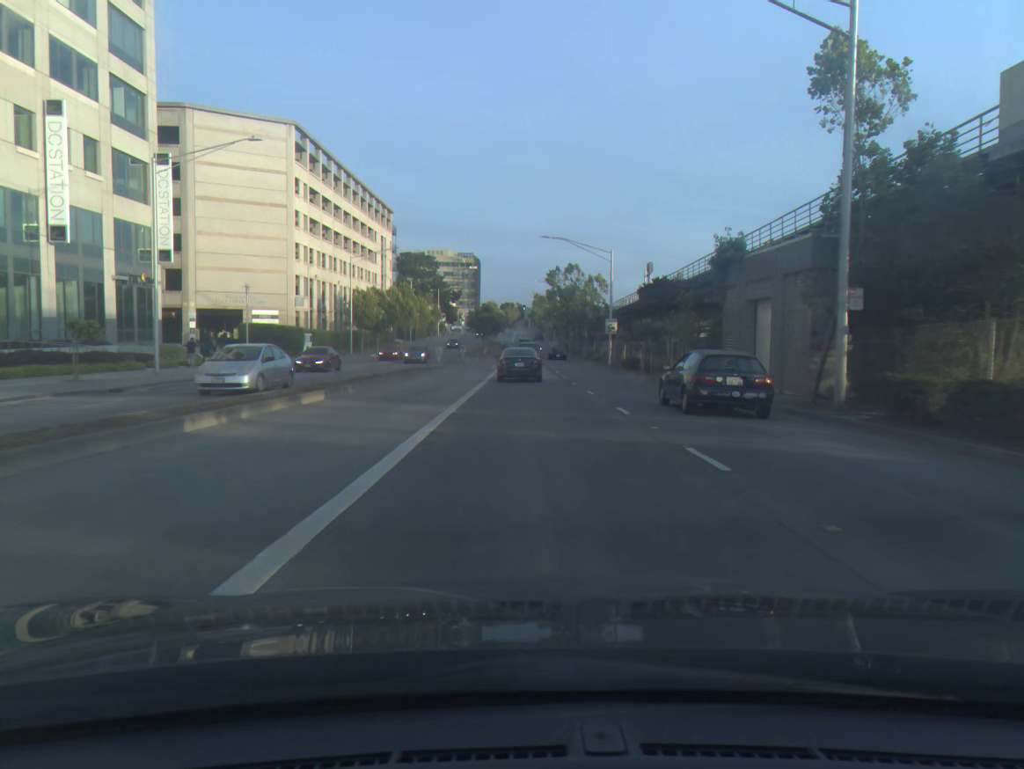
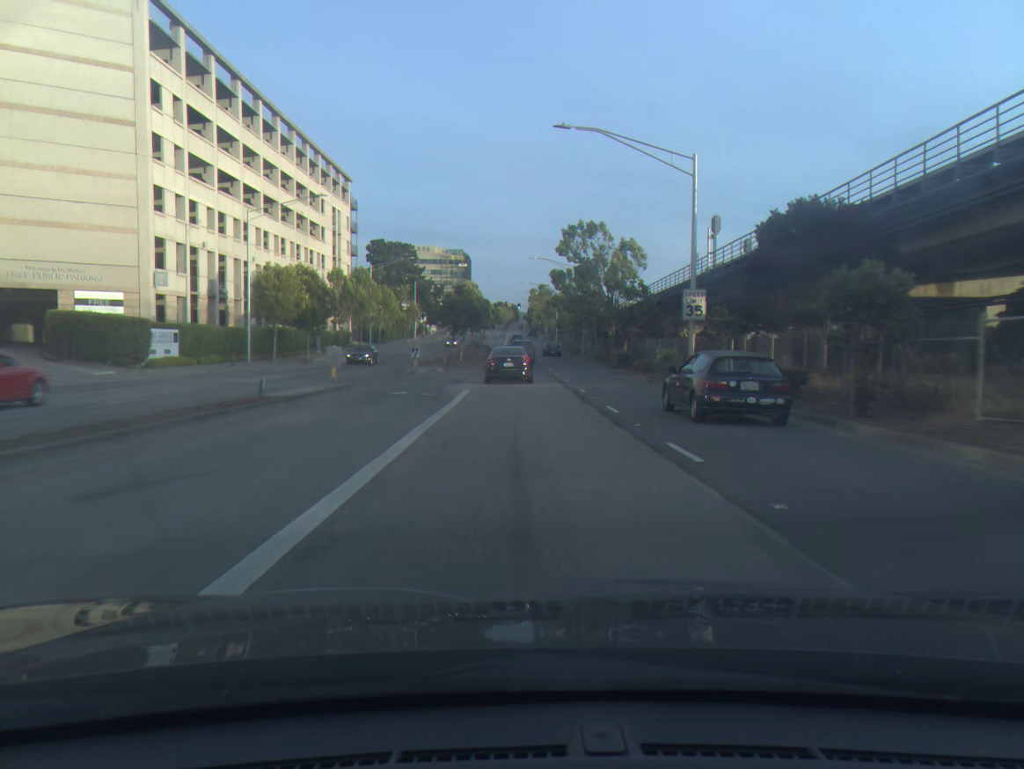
(+0.1, +28.6) m; +1°
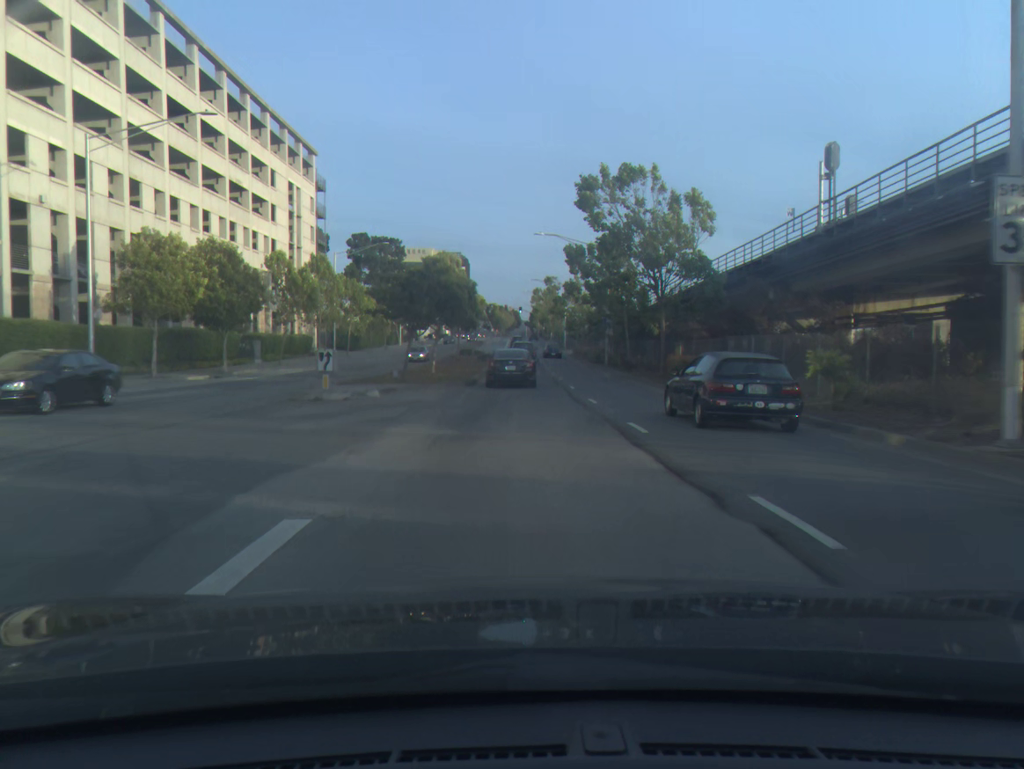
(0.0, +19.0) m; 0°
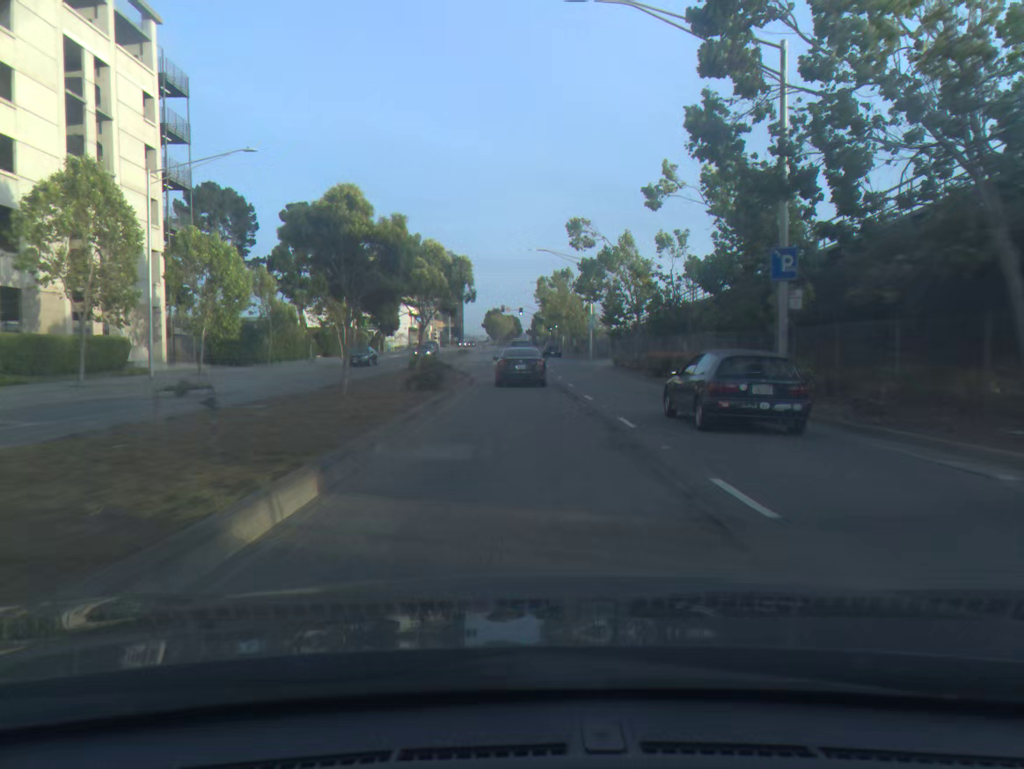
(0.0, +37.3) m; 0°
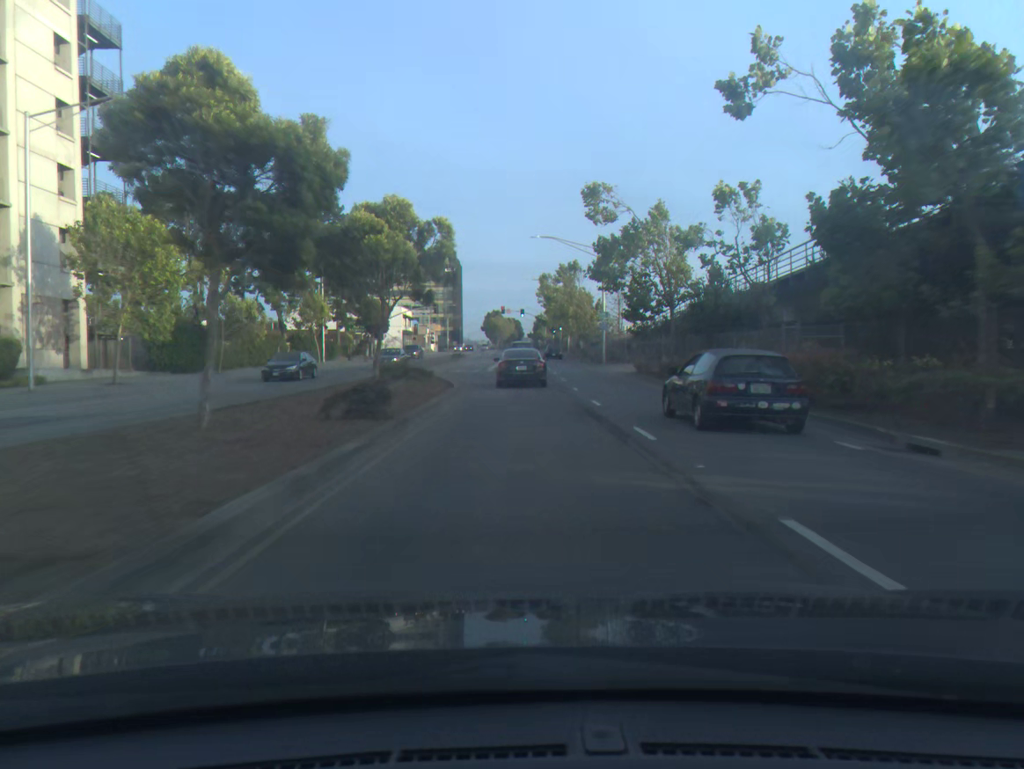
(0.0, +9.2) m; 0°
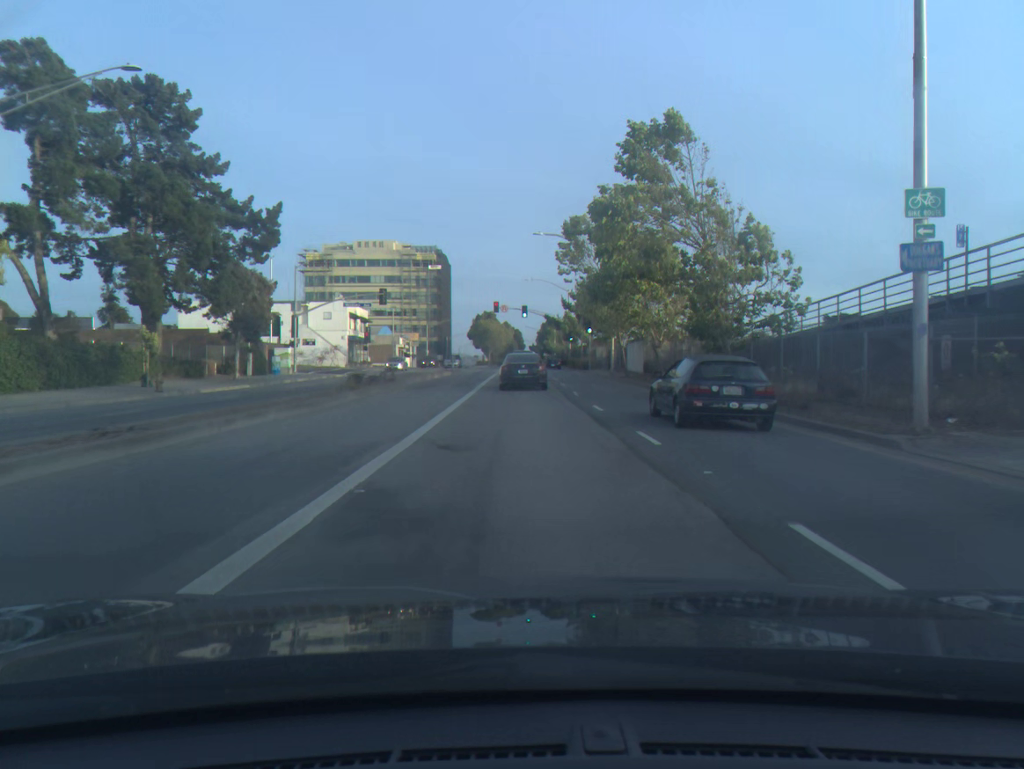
(-0.2, +44.7) m; 0°
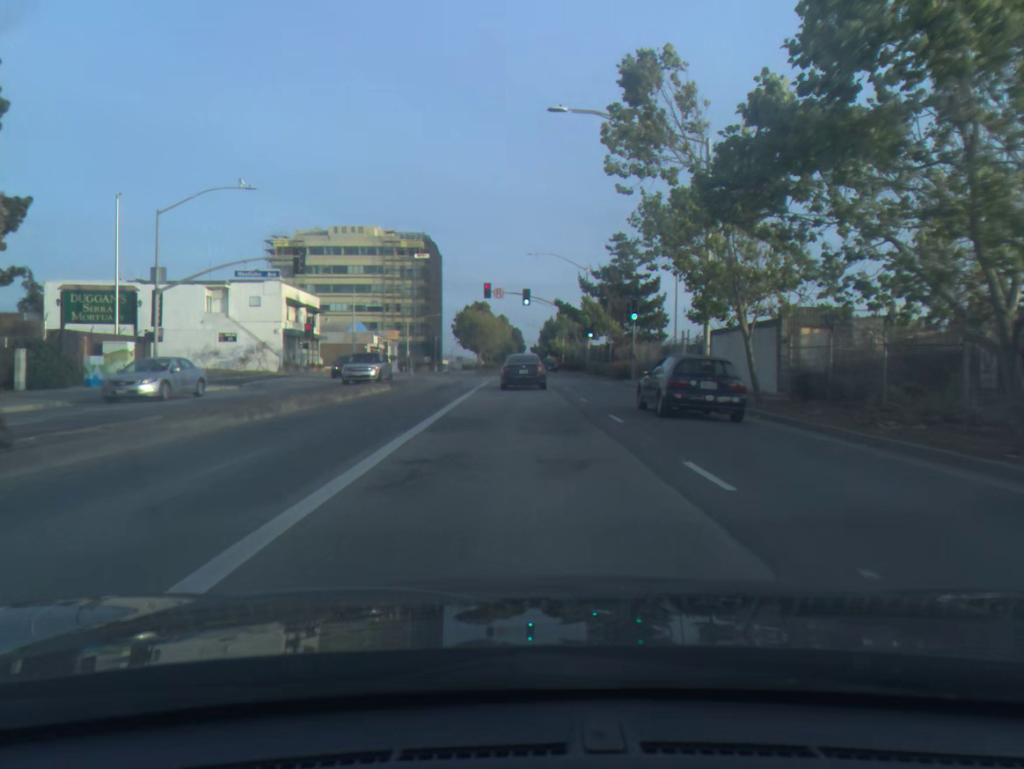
(0.0, +26.1) m; 0°
